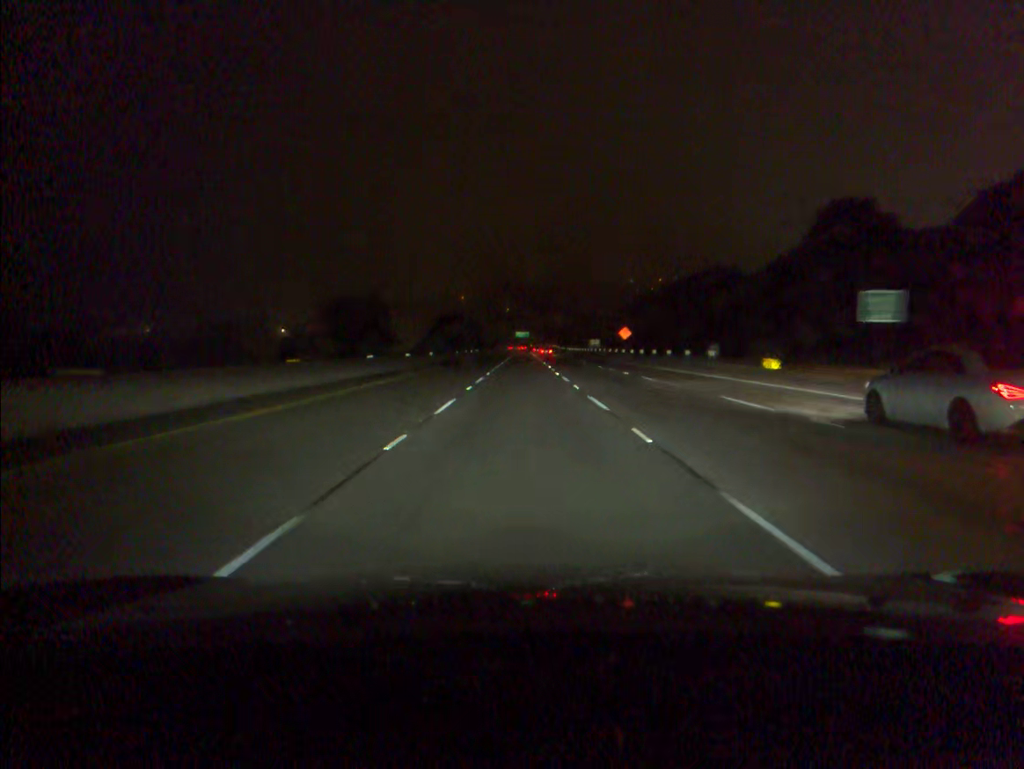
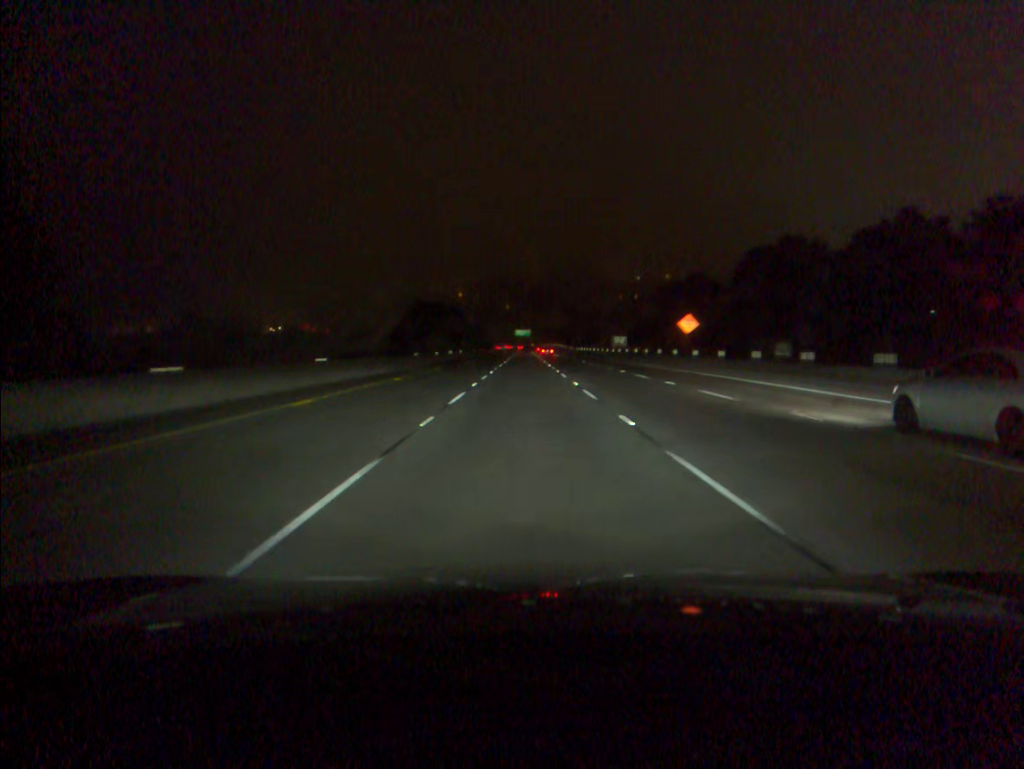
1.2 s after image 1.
(0.0, +40.6) m; 0°
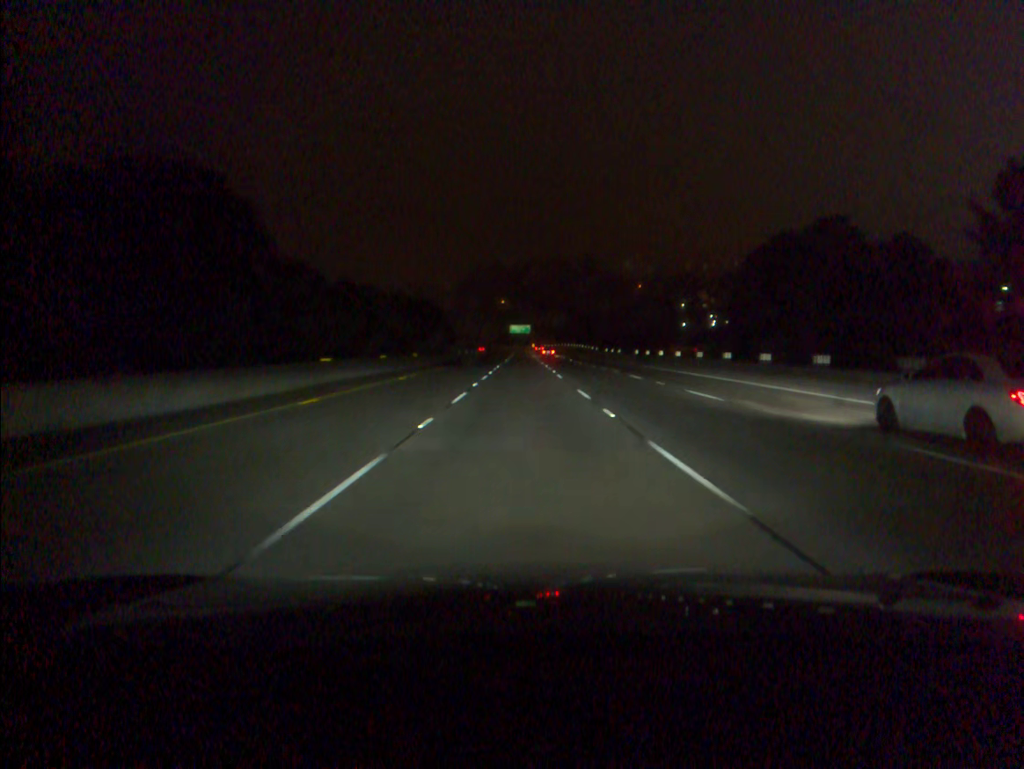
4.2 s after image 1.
(+0.3, +101.2) m; 0°
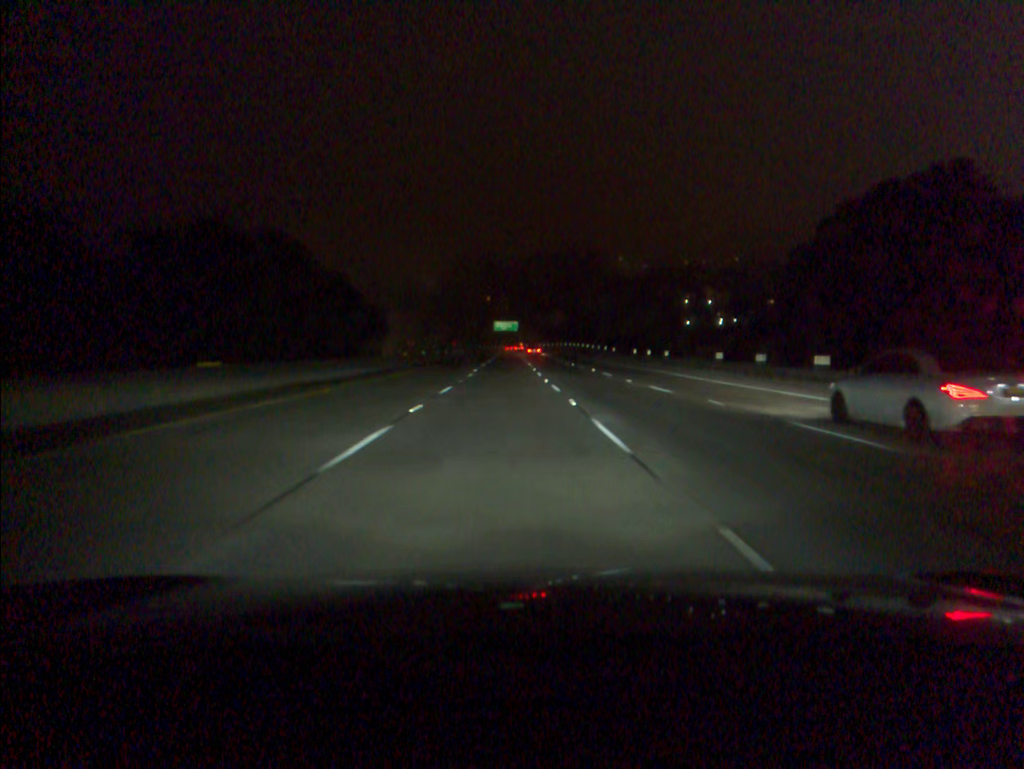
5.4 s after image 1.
(+0.2, +40.4) m; +1°
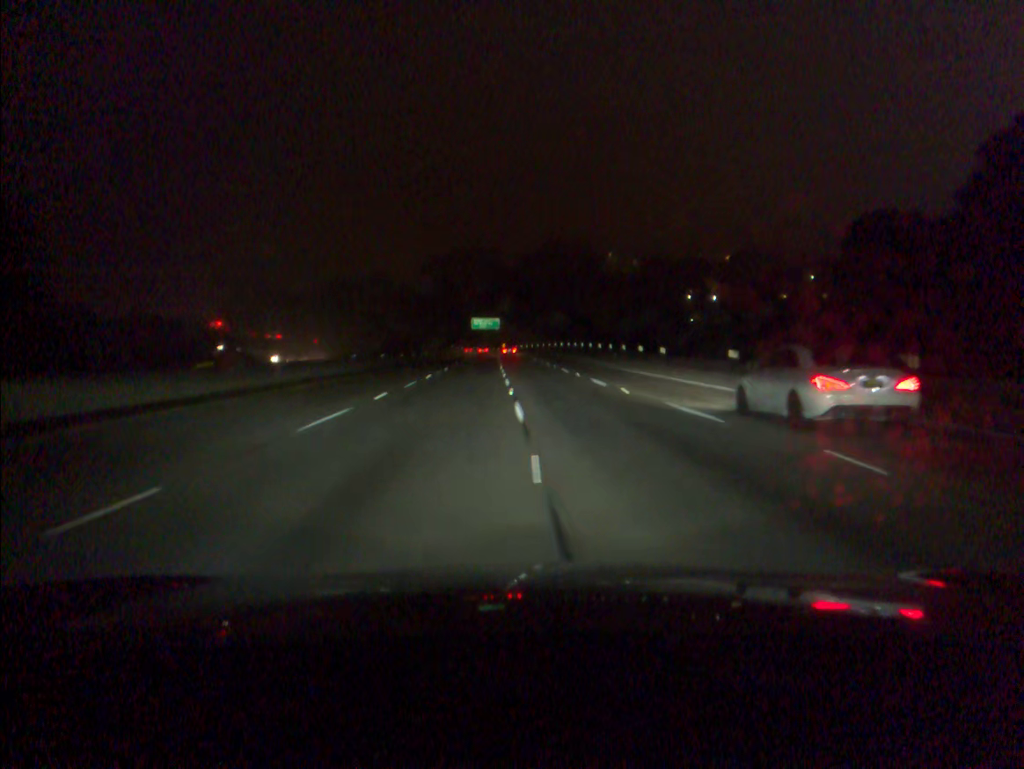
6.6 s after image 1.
(+0.5, +40.1) m; +1°
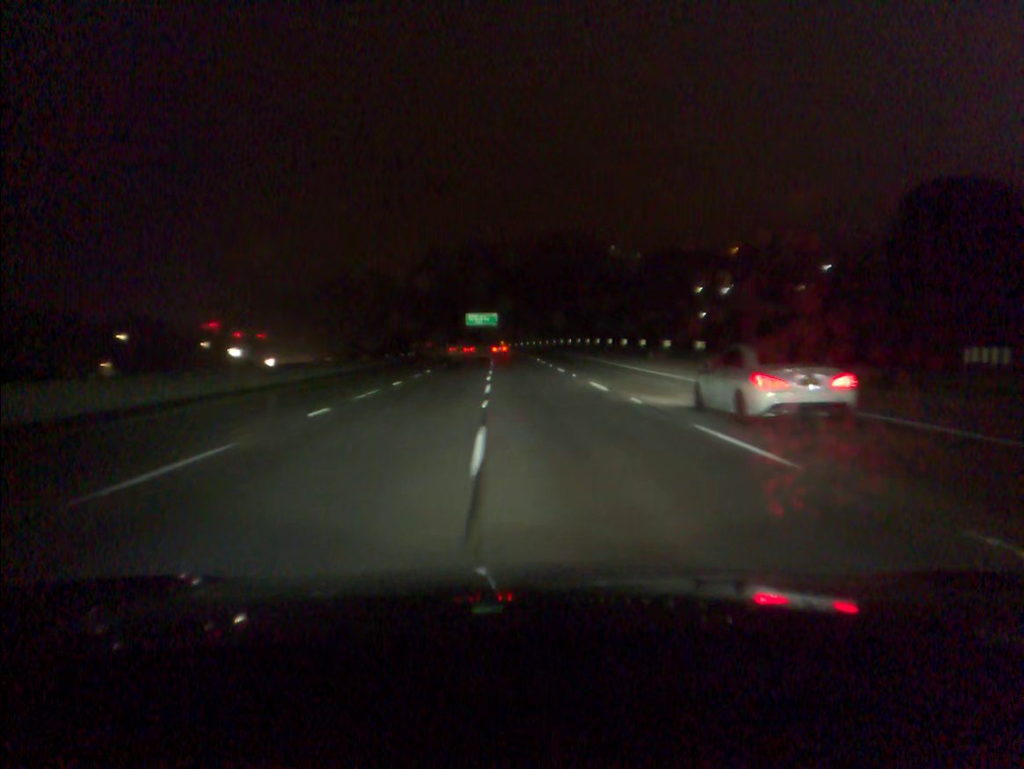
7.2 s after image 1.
(0.0, +19.9) m; 0°
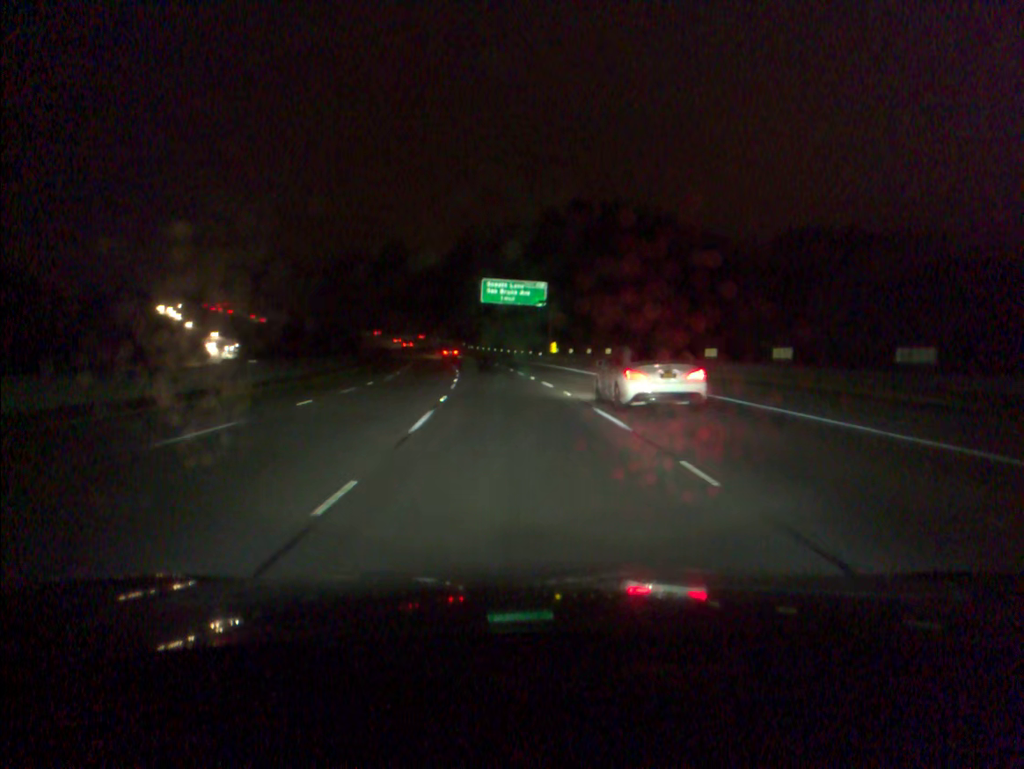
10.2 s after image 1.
(-2.7, +98.1) m; -4°
